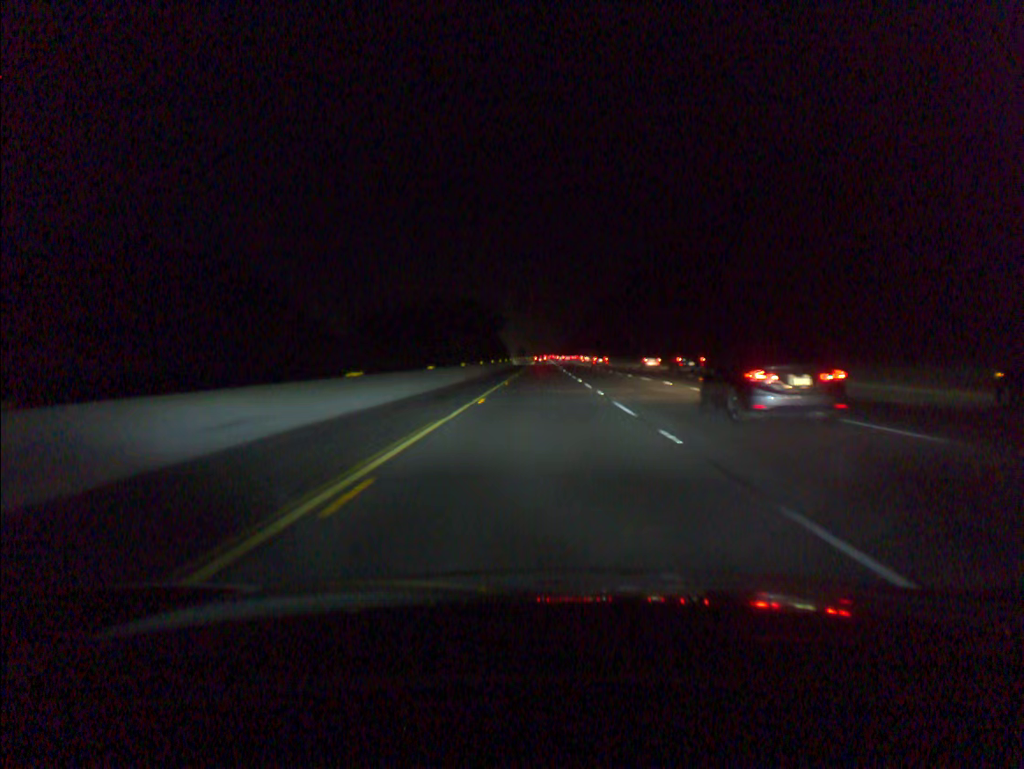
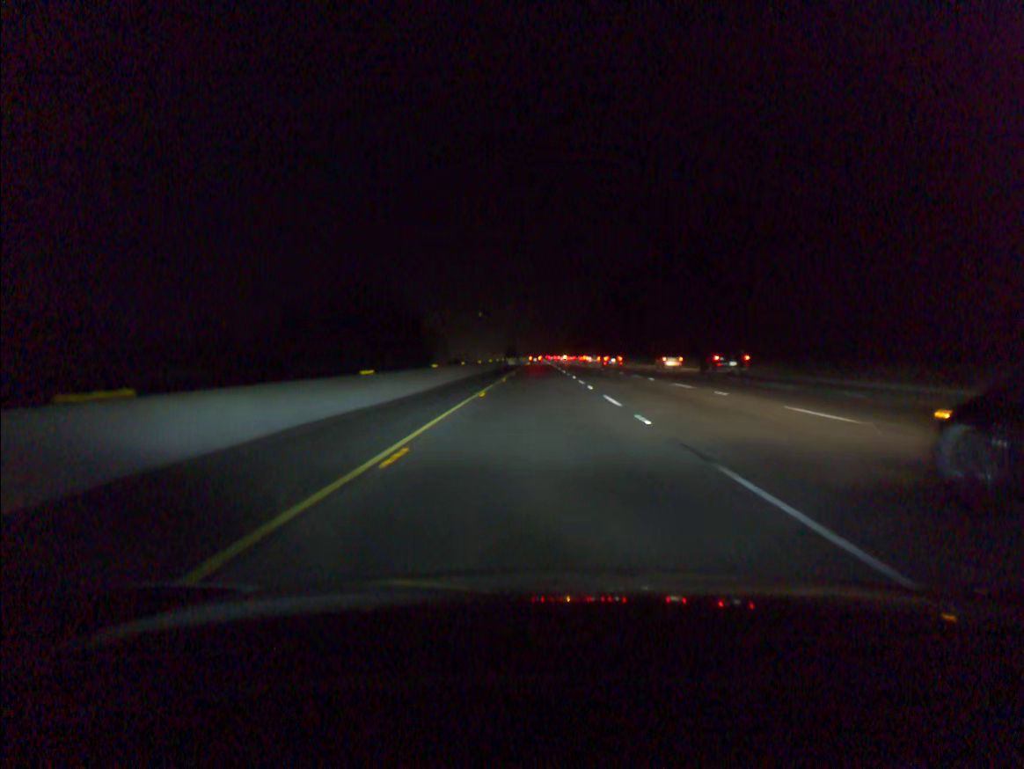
(+0.1, +85.0) m; 0°
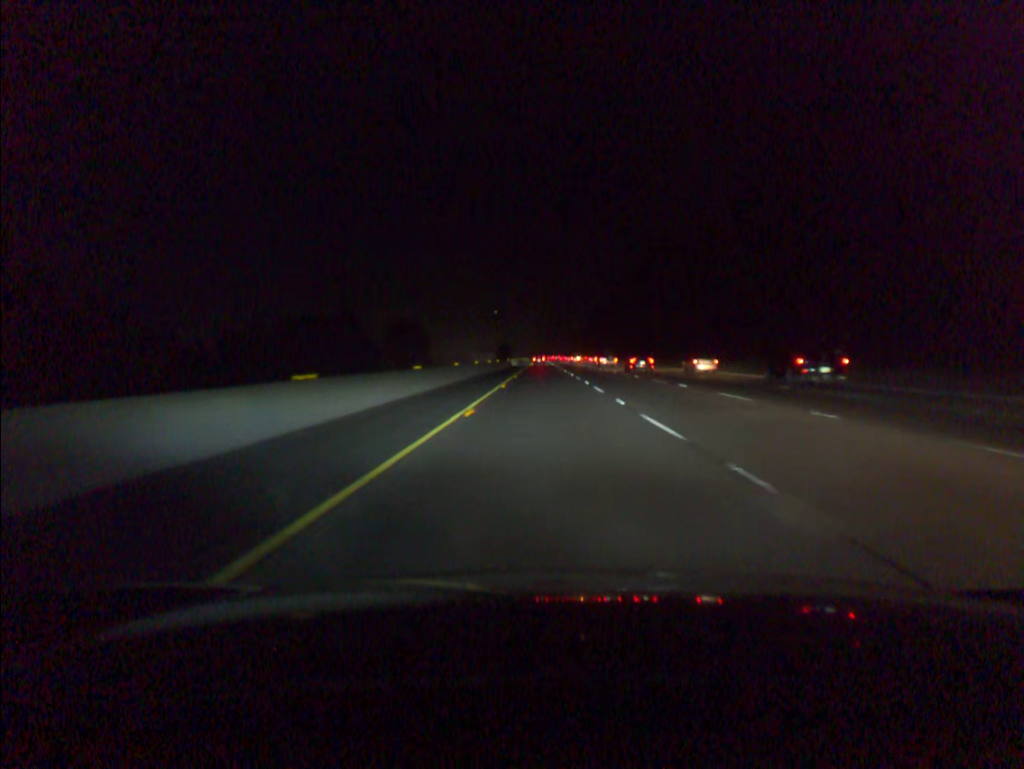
(-0.3, +80.1) m; 0°
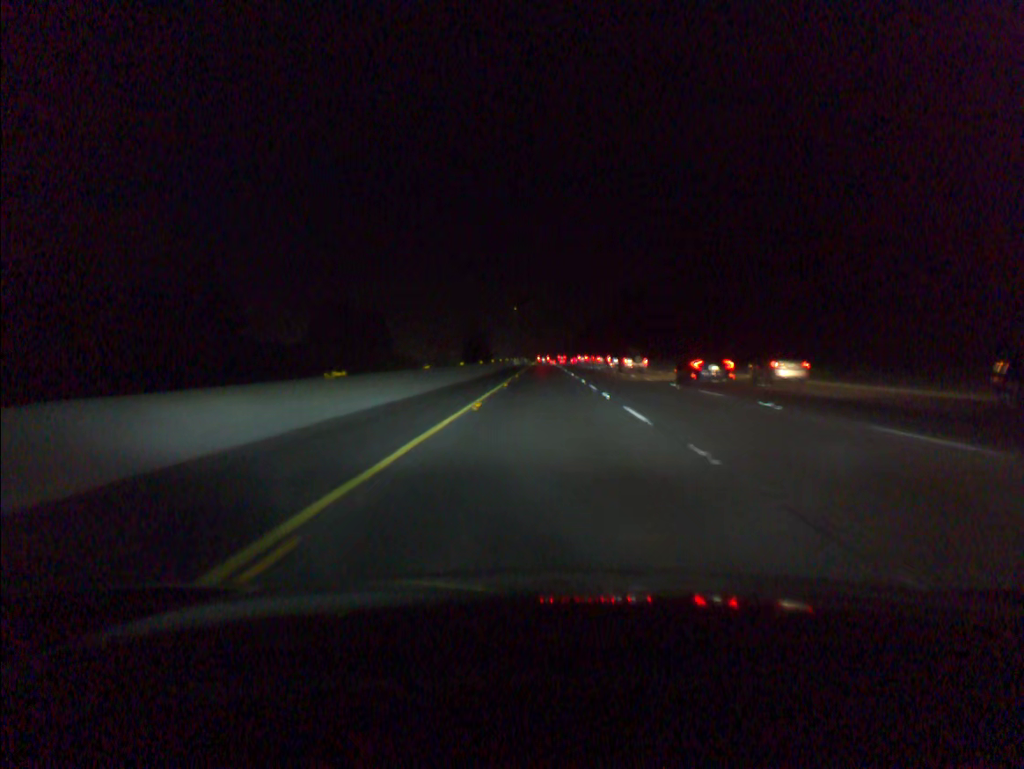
(+0.1, +99.6) m; 0°
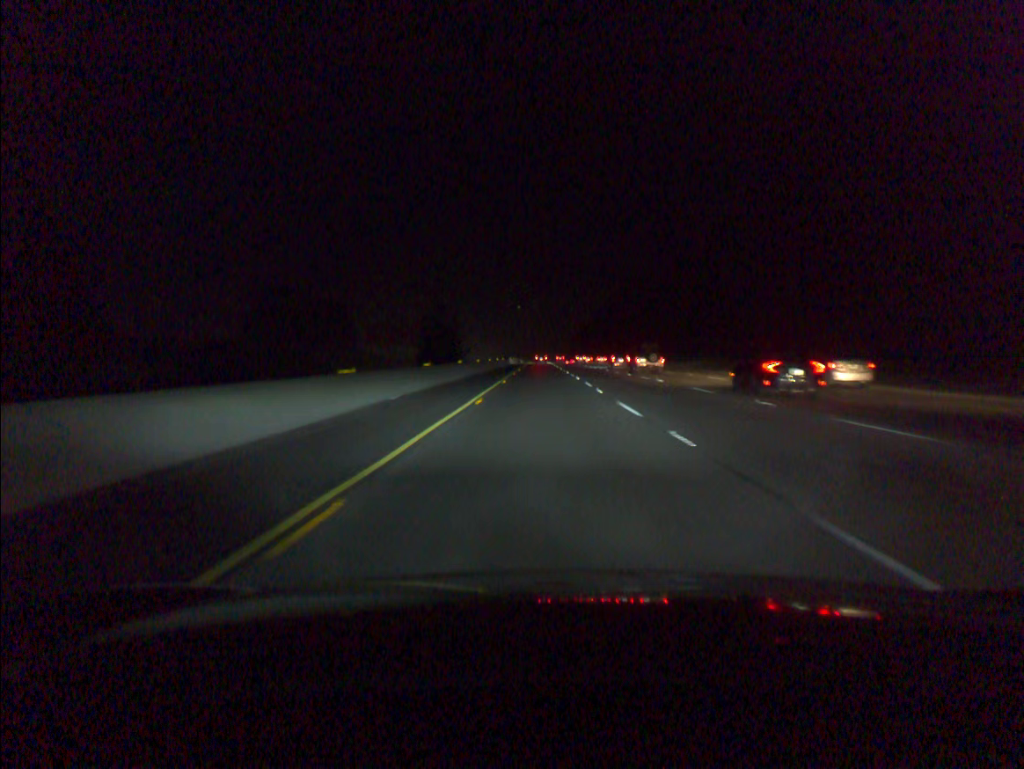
(+0.1, +42.5) m; 0°
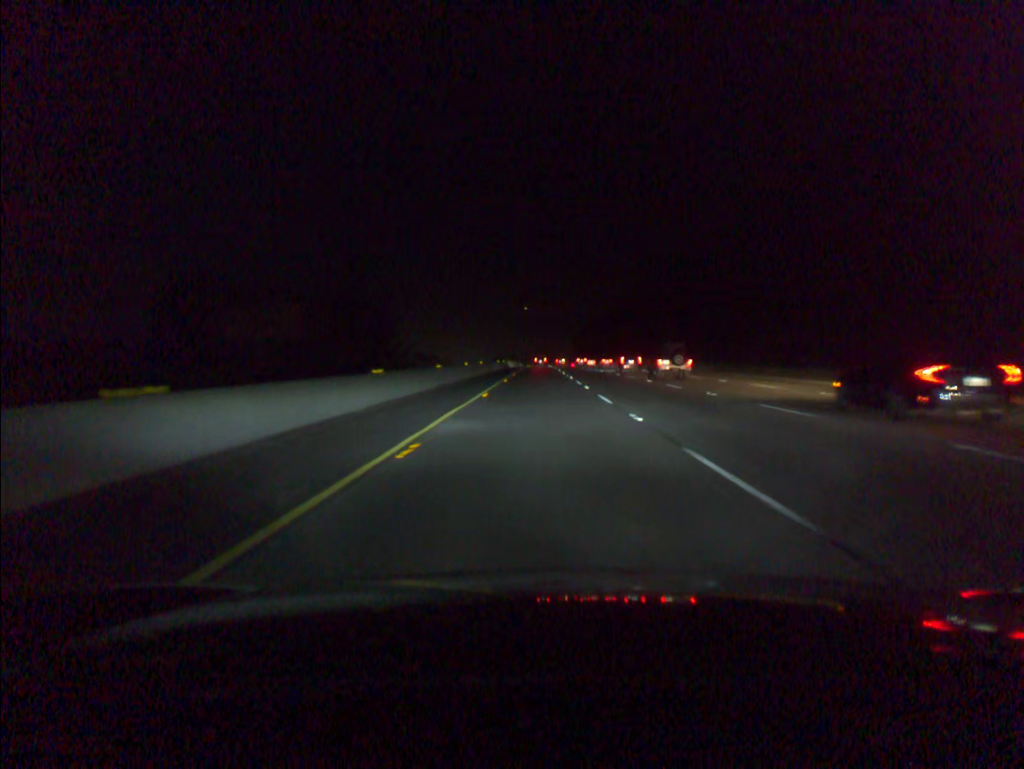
(0.0, +39.3) m; 0°
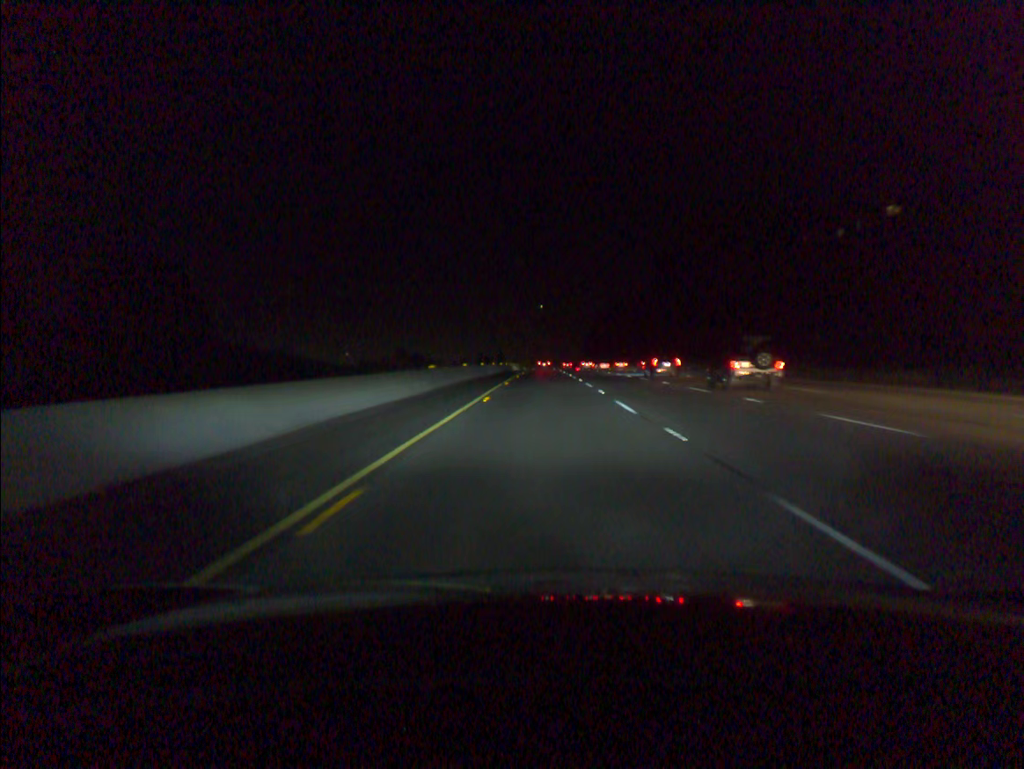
(-0.2, +62.2) m; 0°
